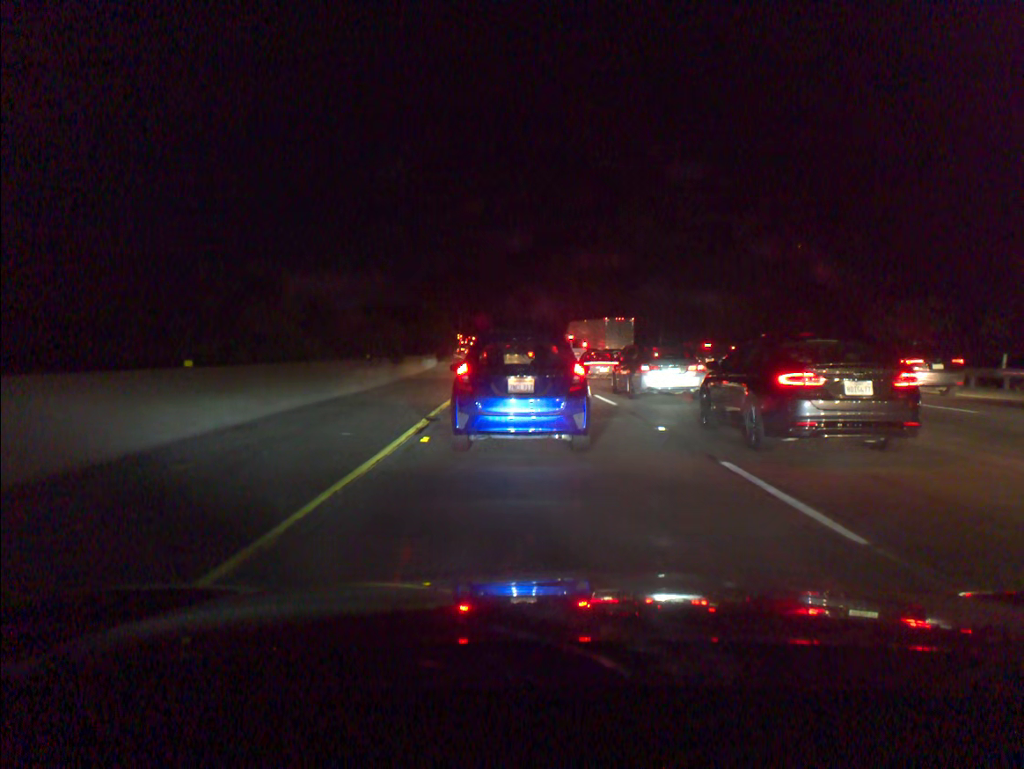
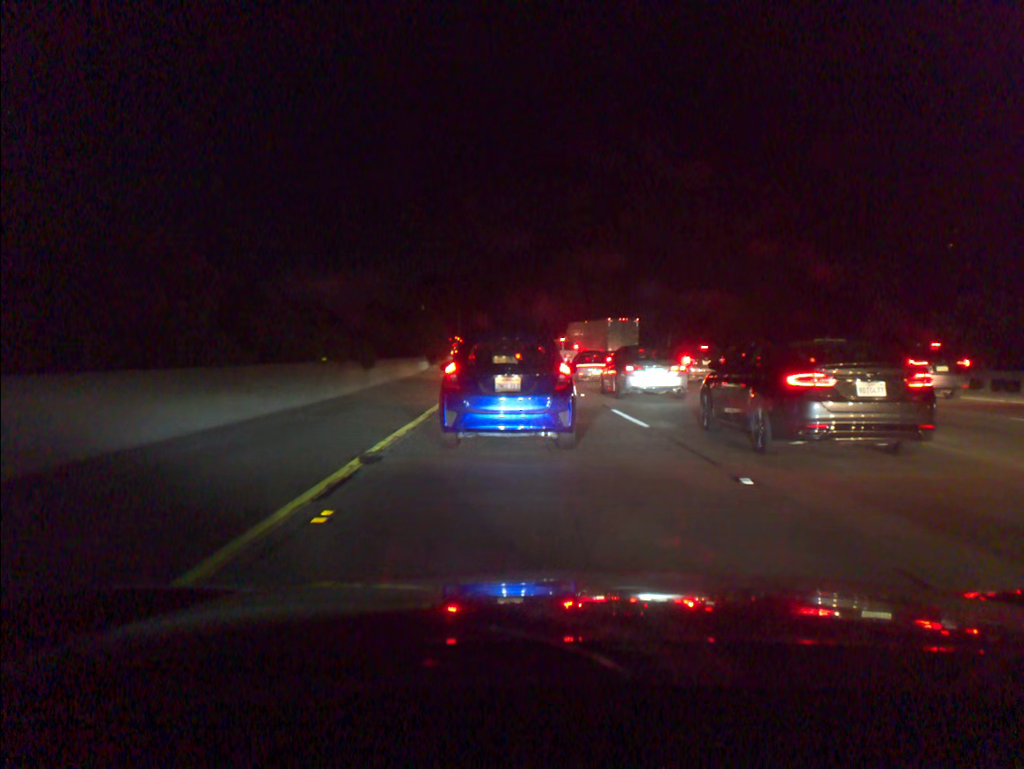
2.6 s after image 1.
(-0.1, +5.1) m; -1°
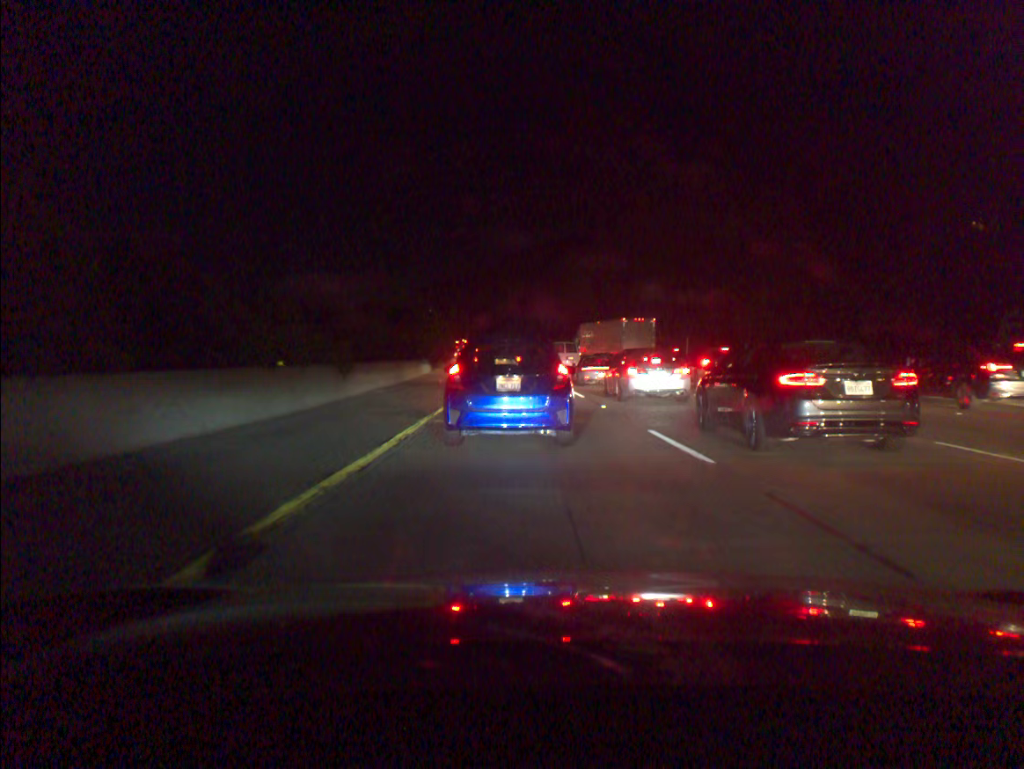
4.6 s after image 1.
(0.0, +4.2) m; -1°
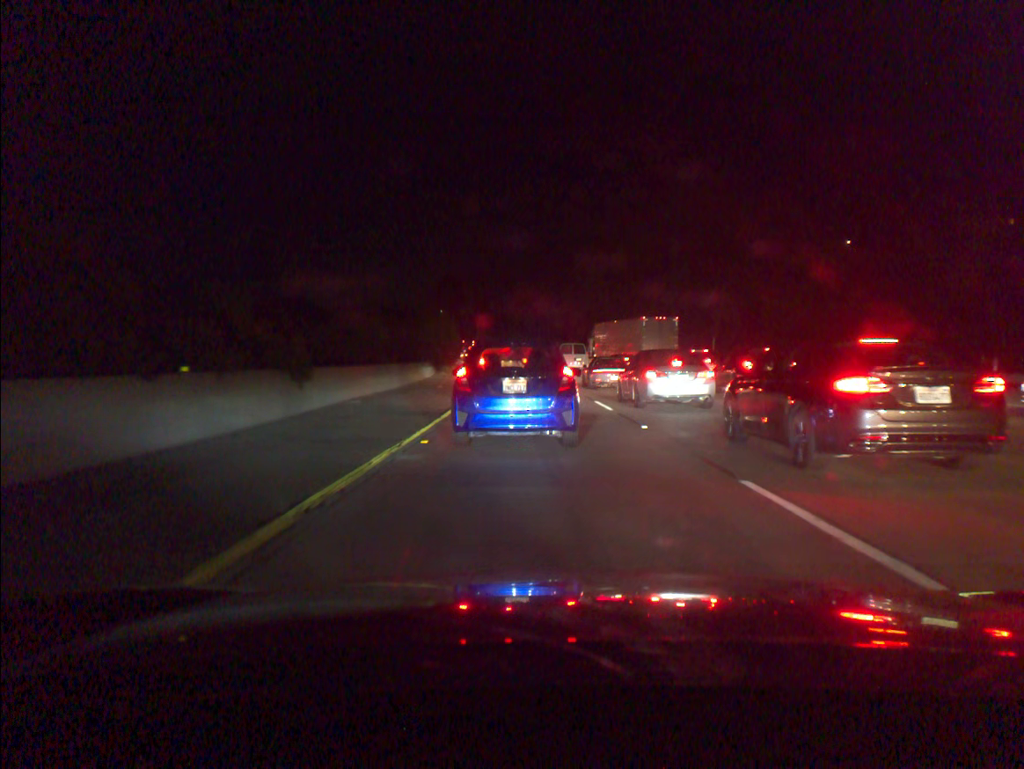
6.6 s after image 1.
(0.0, +5.0) m; -1°
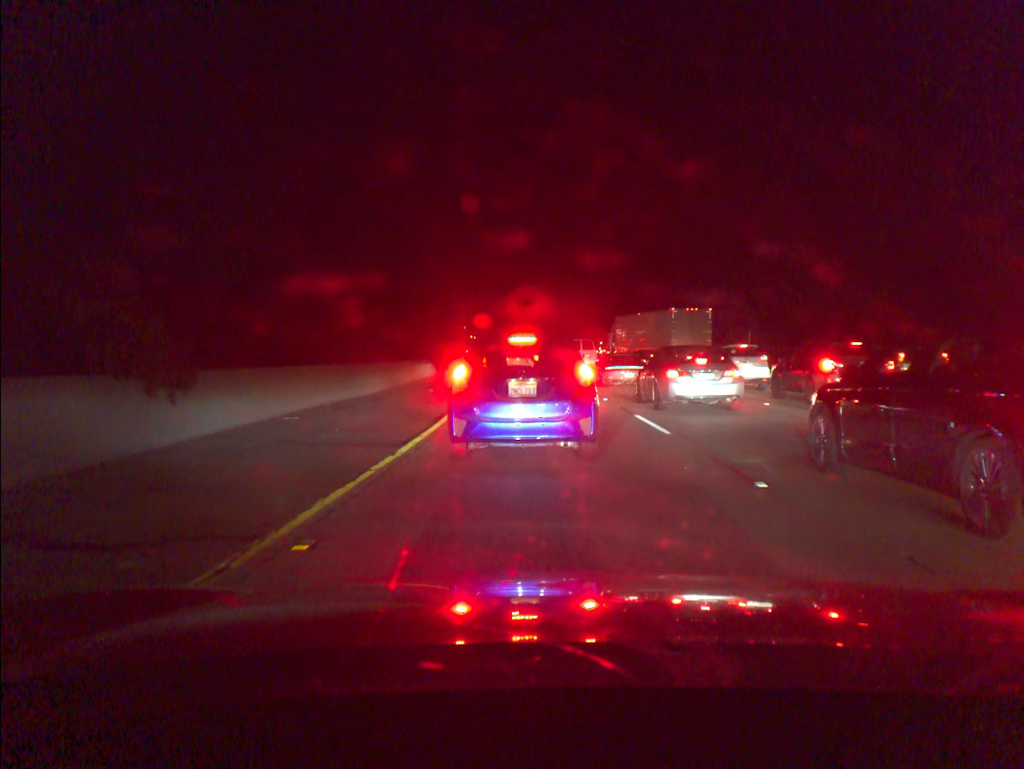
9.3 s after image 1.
(-0.1, +6.4) m; -1°
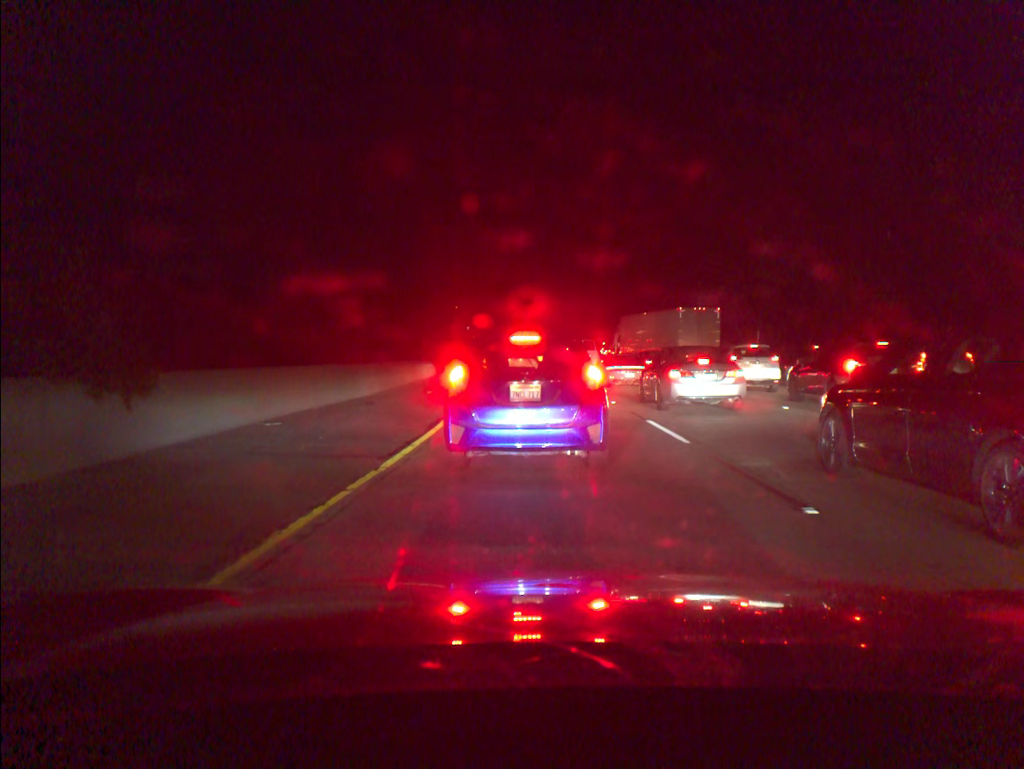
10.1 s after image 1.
(0.0, +1.2) m; 0°
